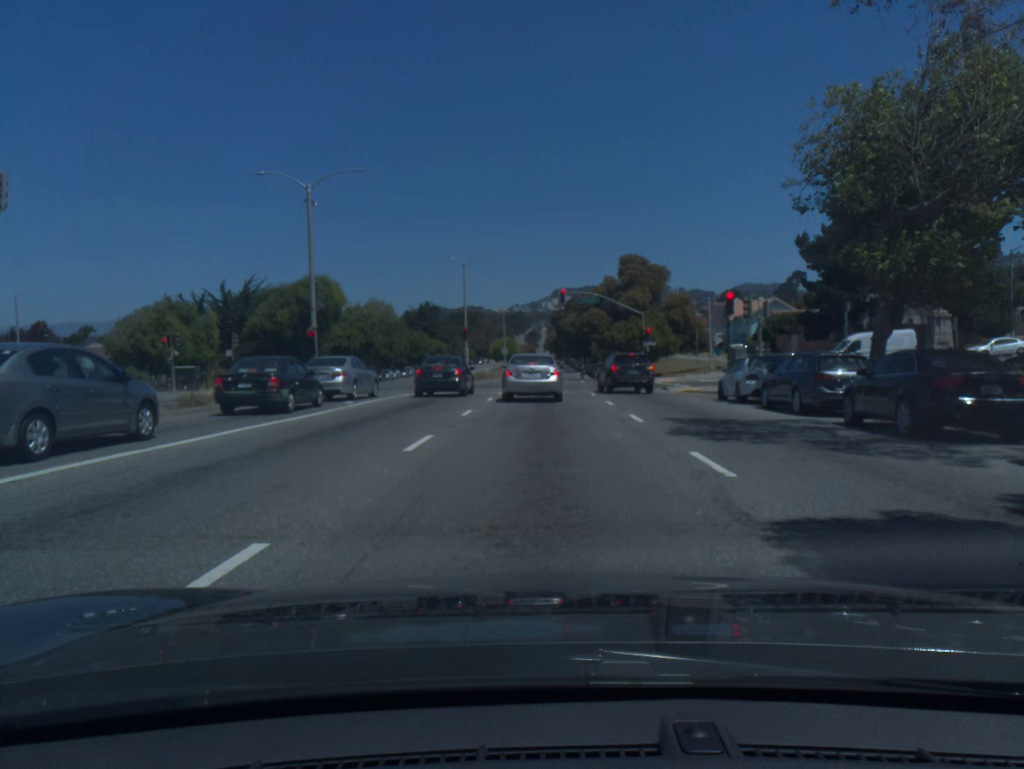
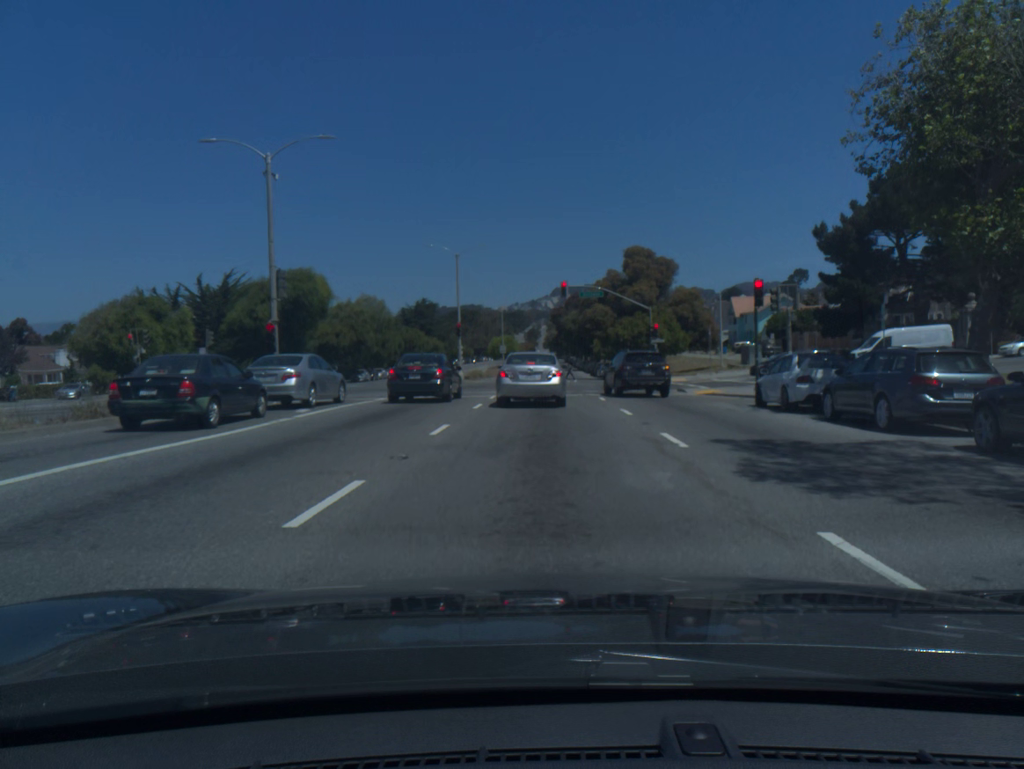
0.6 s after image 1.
(0.0, +4.8) m; 0°
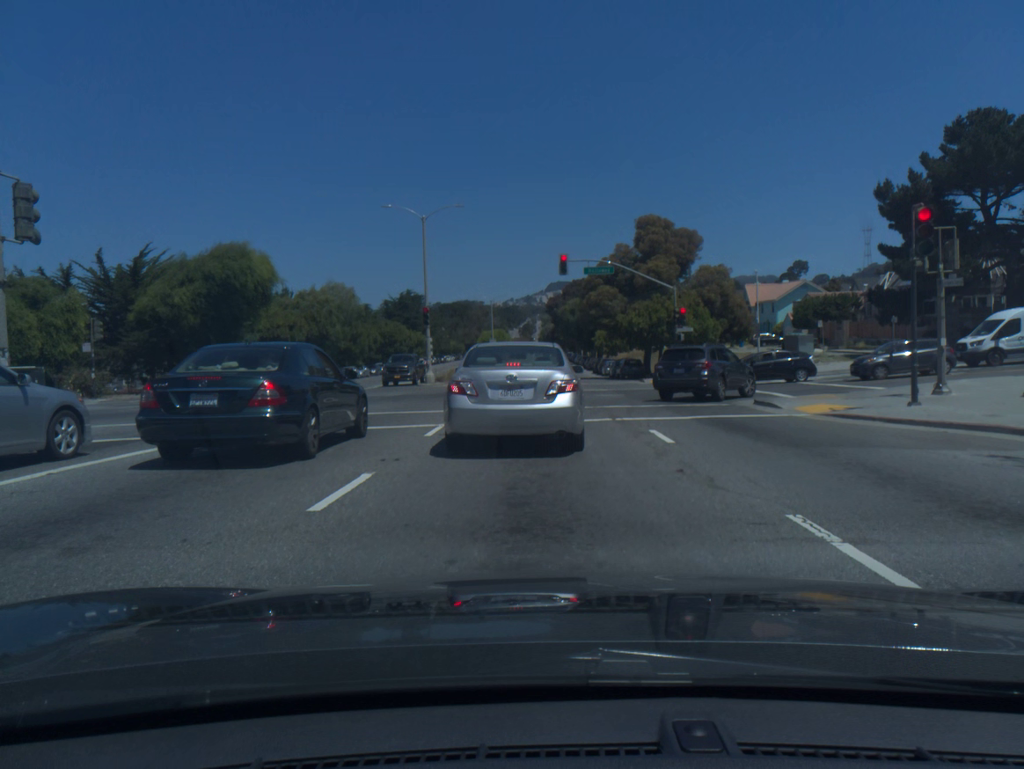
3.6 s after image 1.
(+0.1, +13.9) m; 0°
